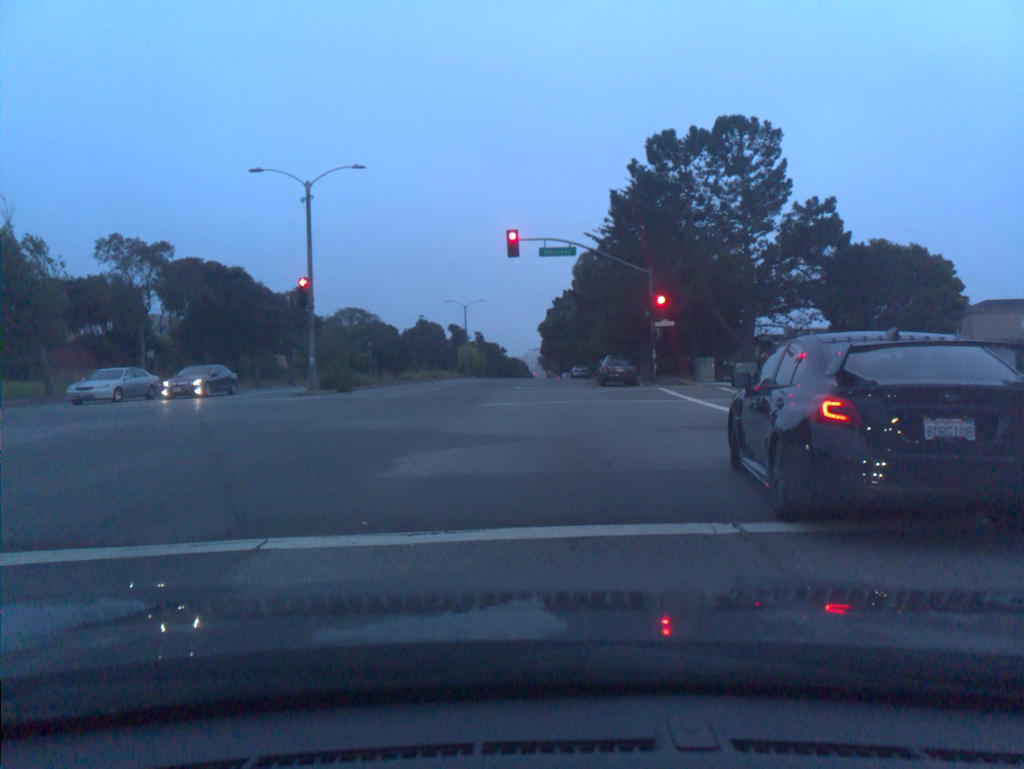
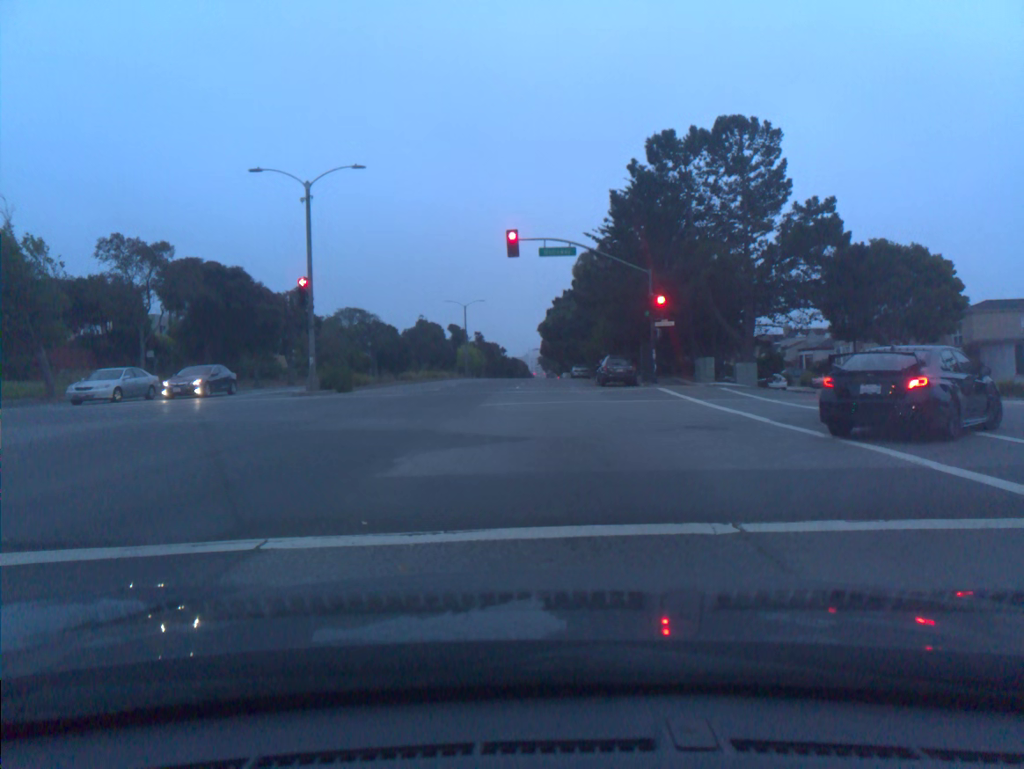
(0.0, 0.0) m; 0°
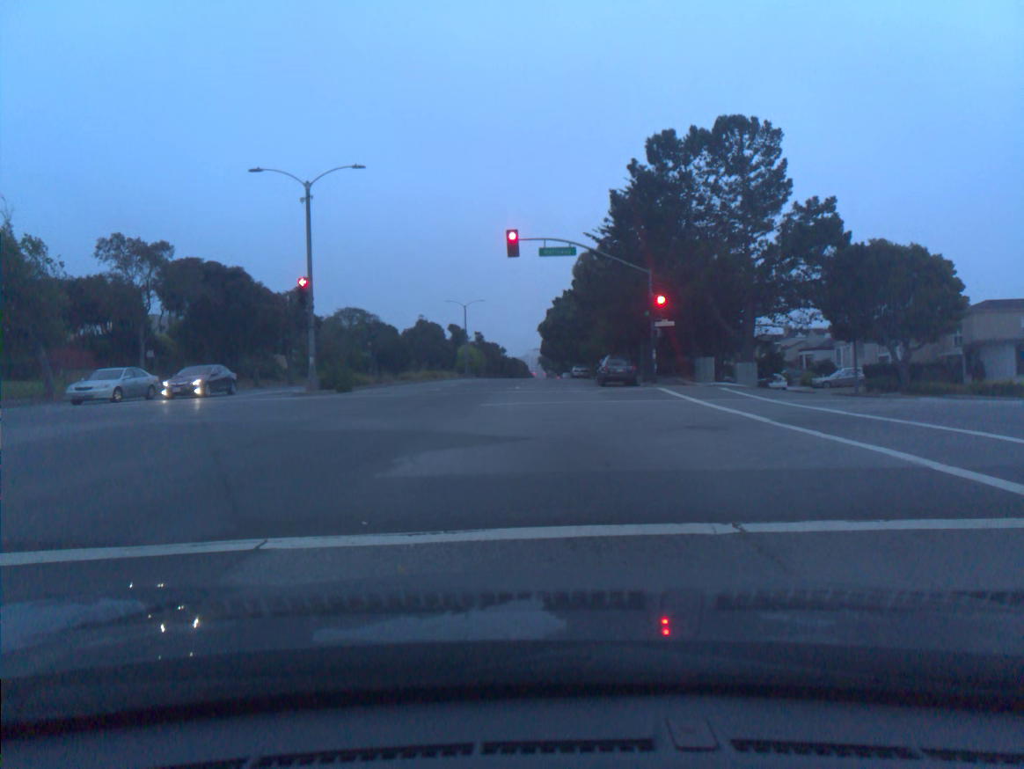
(0.0, 0.0) m; 0°
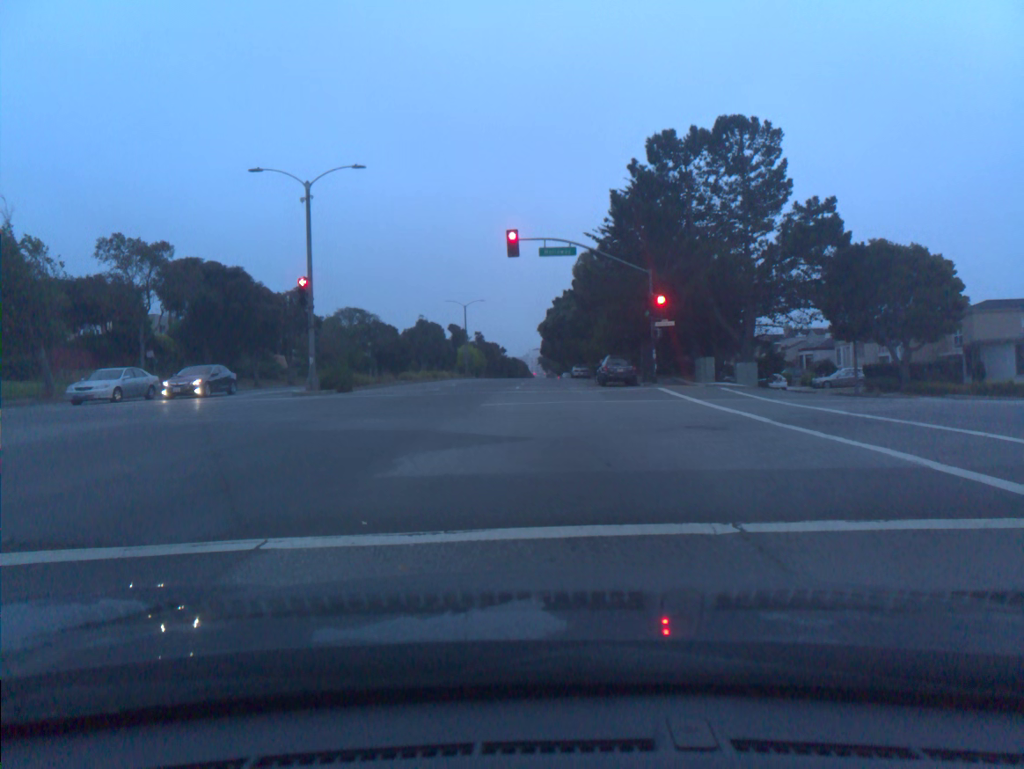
(0.0, 0.0) m; 0°
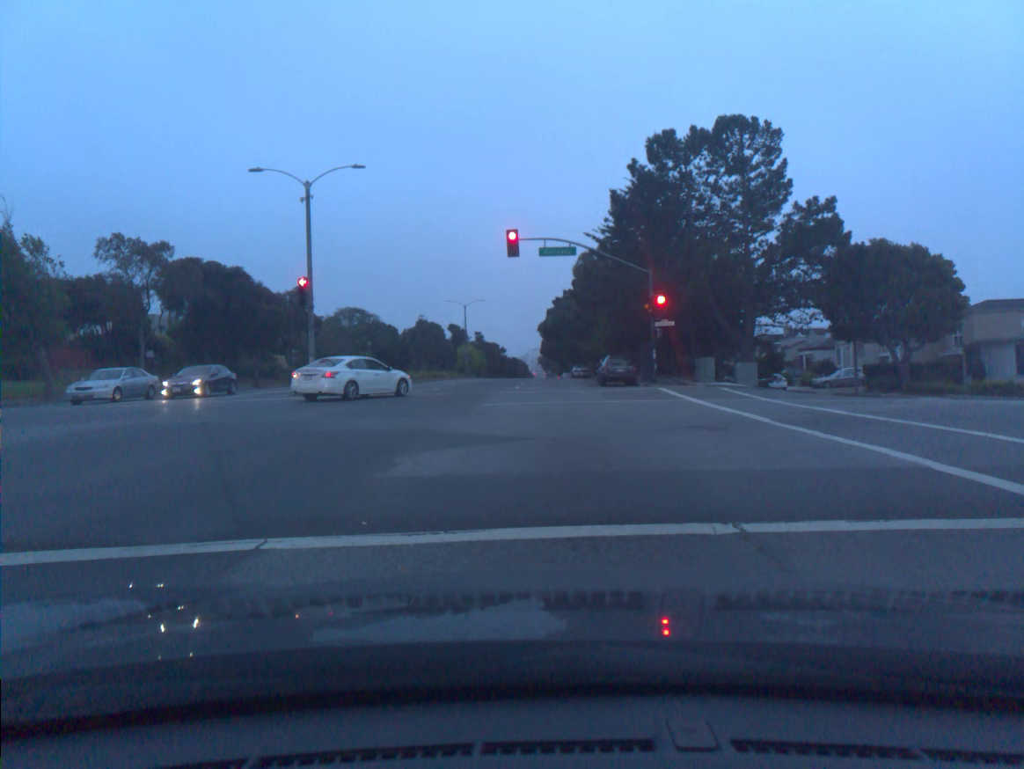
(0.0, 0.0) m; 0°
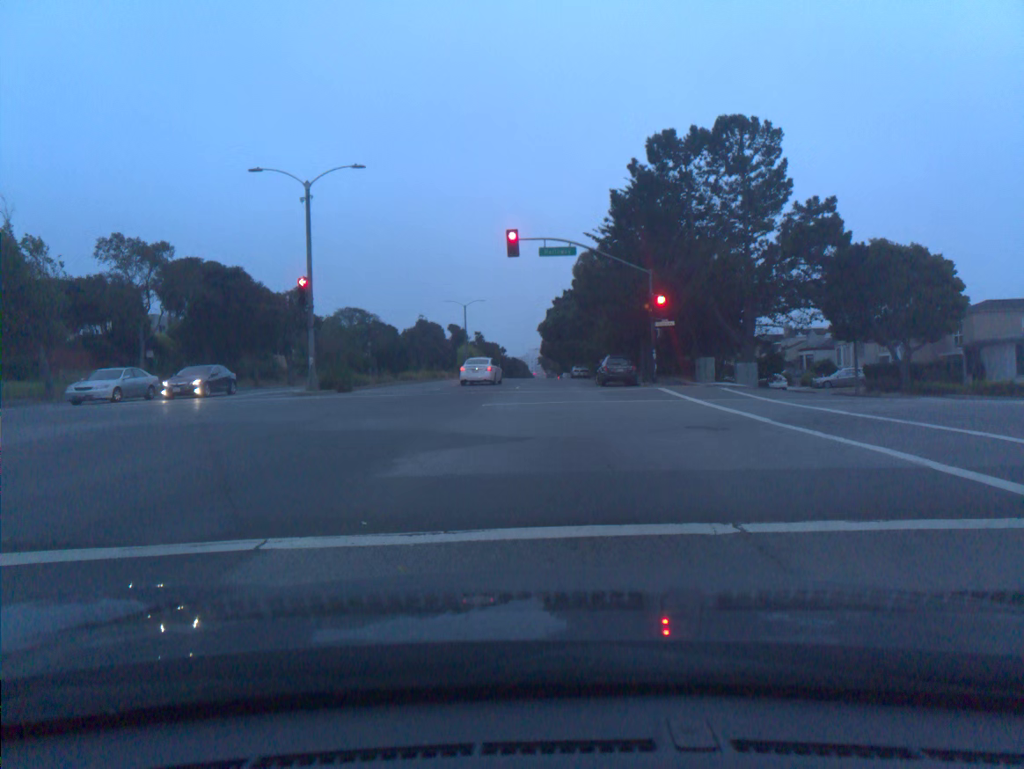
(0.0, 0.0) m; 0°
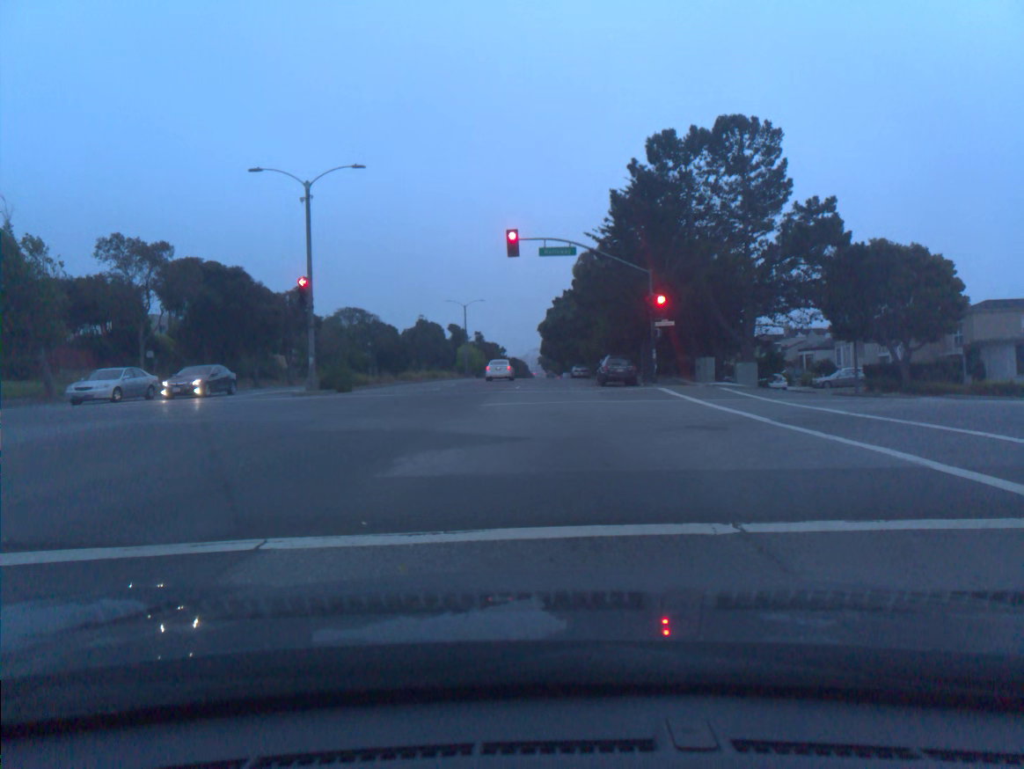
(0.0, 0.0) m; 0°
